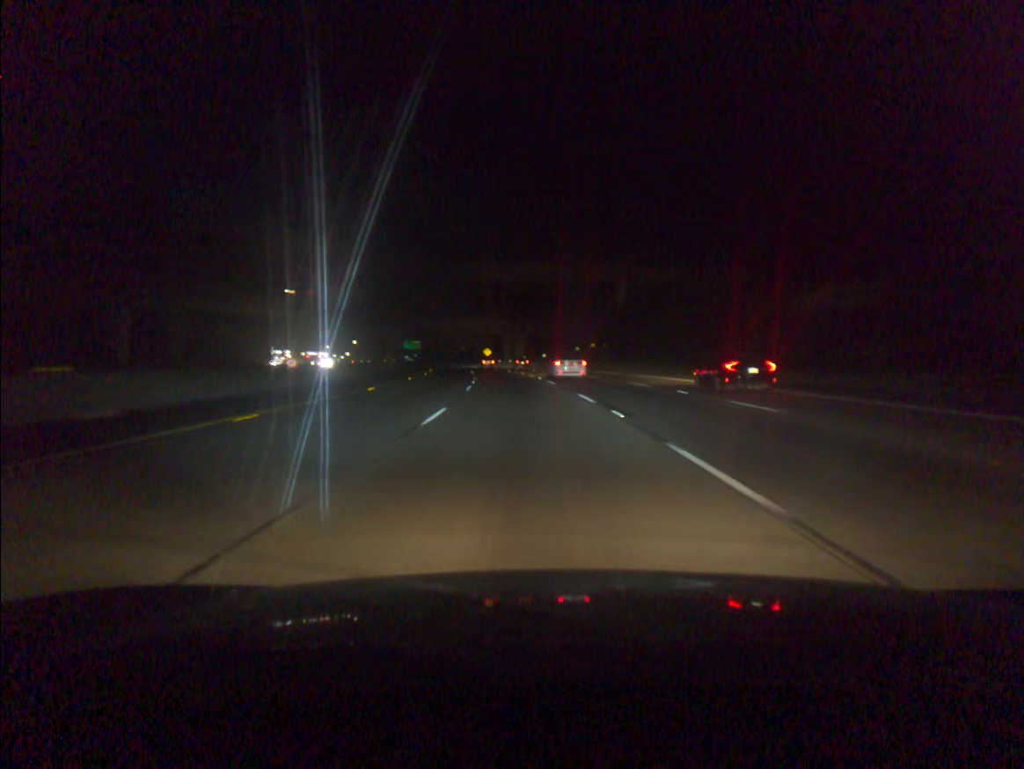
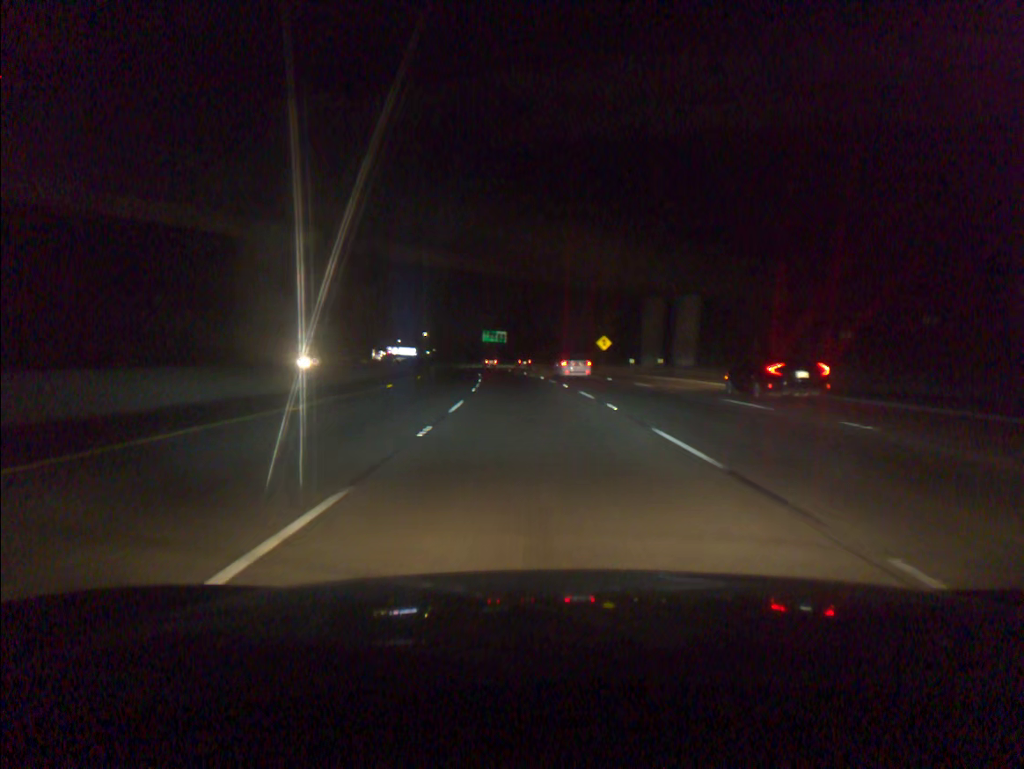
(-6.3, +84.8) m; -8°
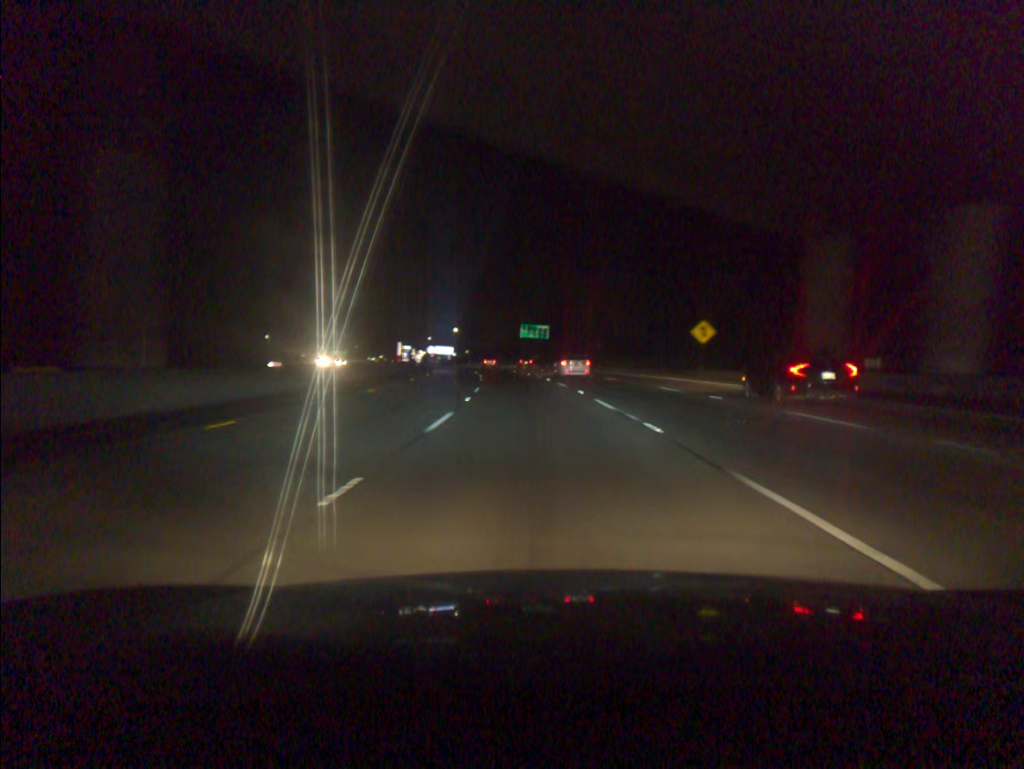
(-0.8, +34.0) m; -3°
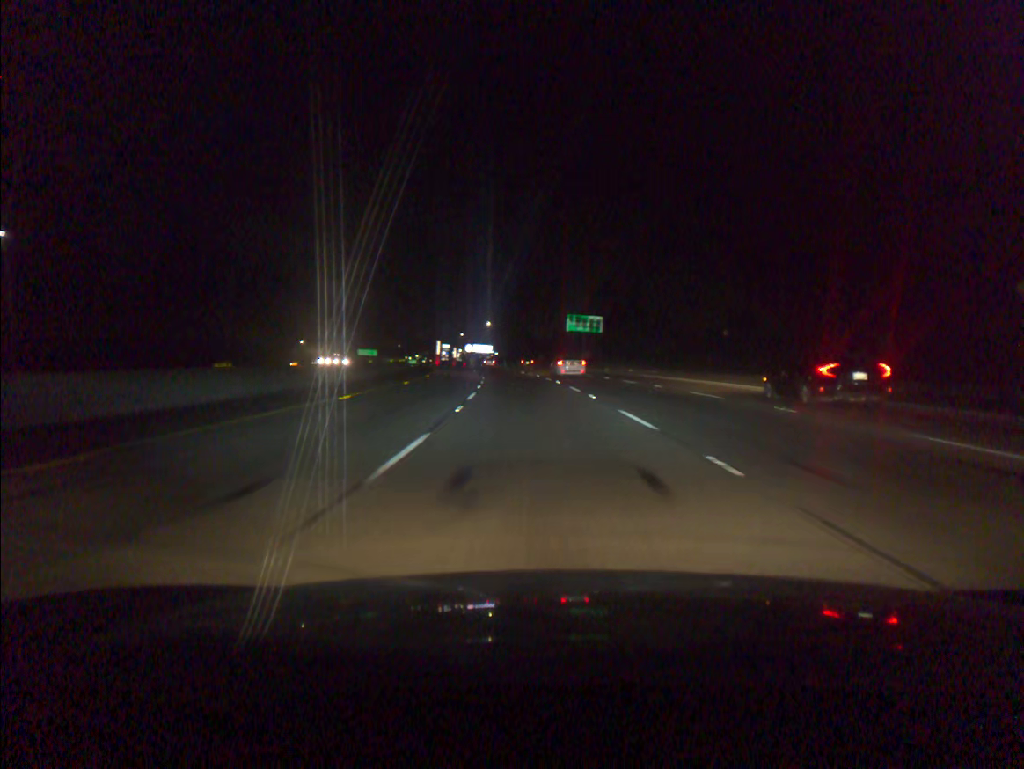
(-1.0, +34.1) m; -3°
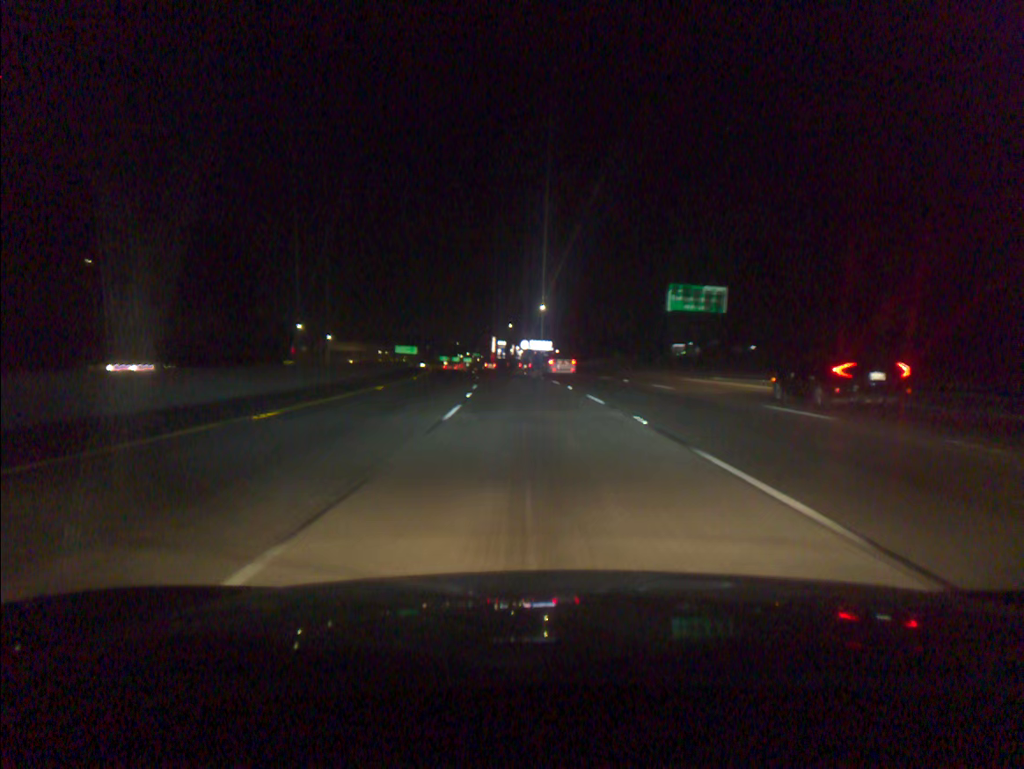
(-2.2, +51.2) m; -5°
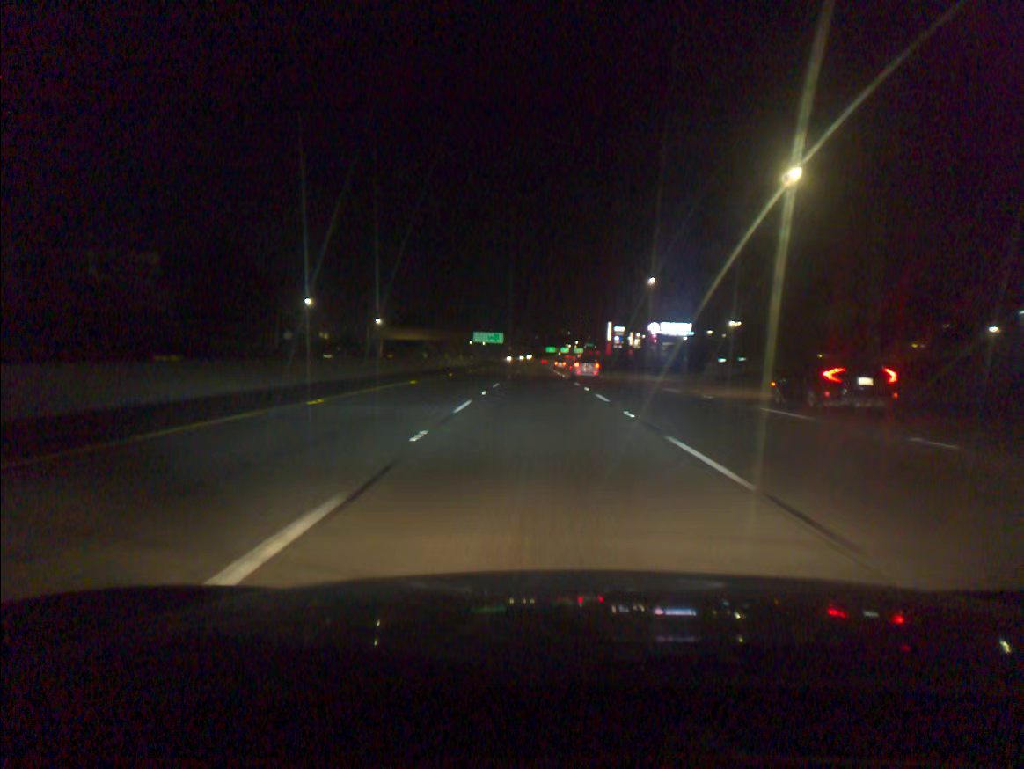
(-6.2, +85.1) m; -8°
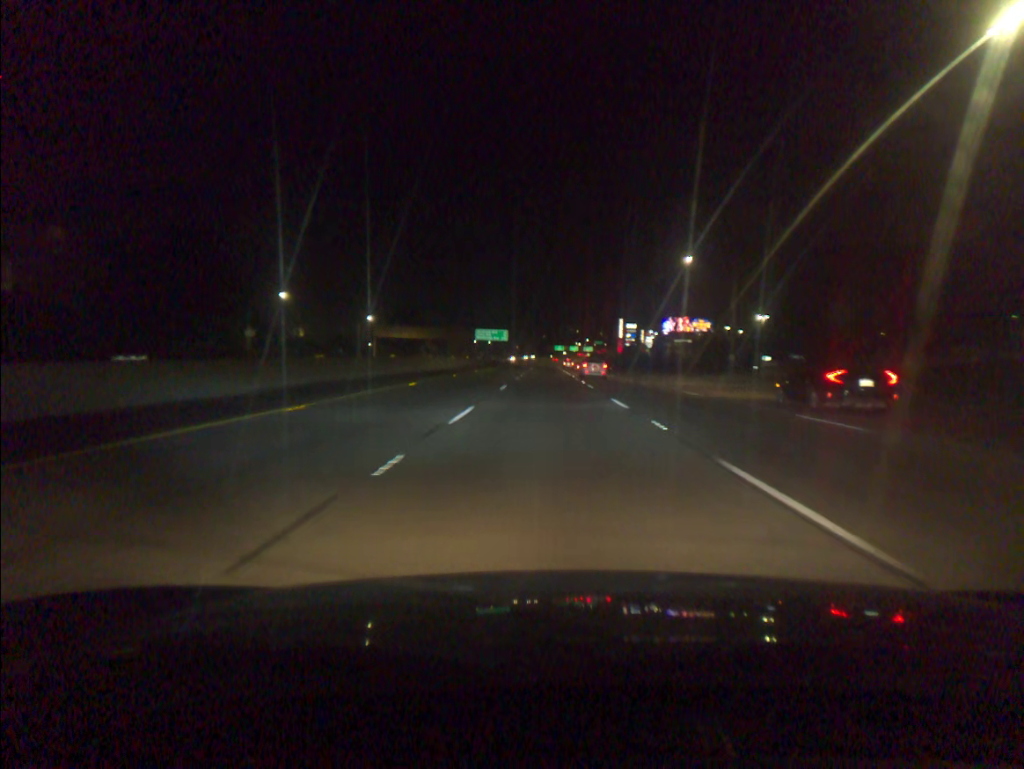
(-0.1, +17.1) m; -1°
